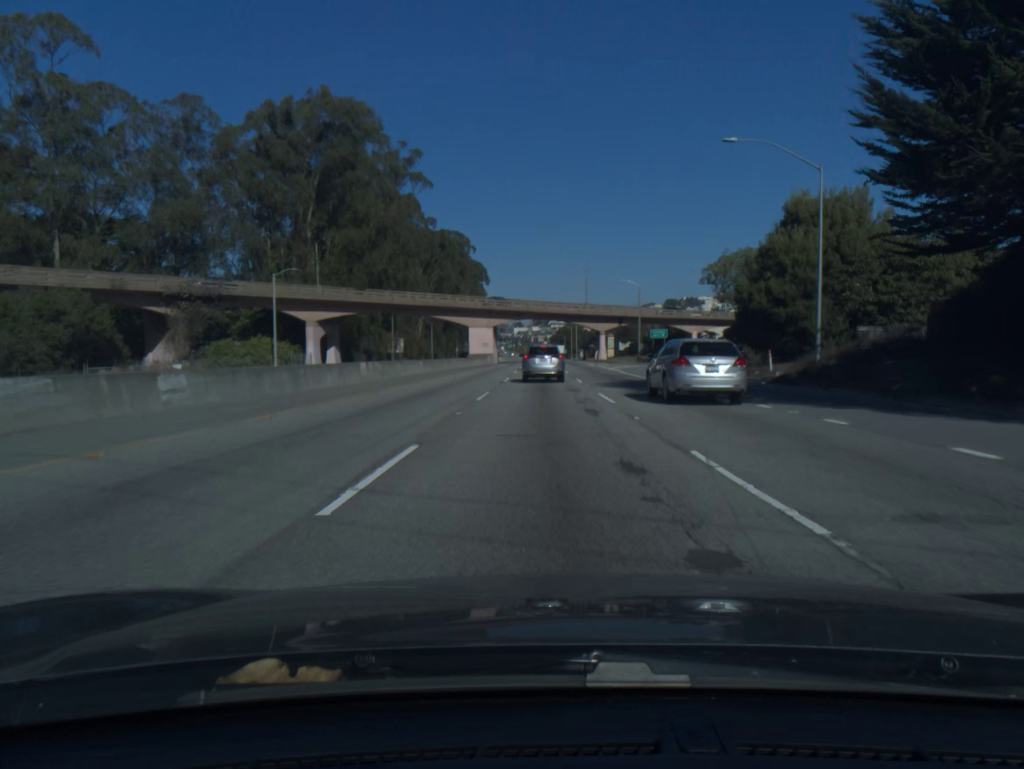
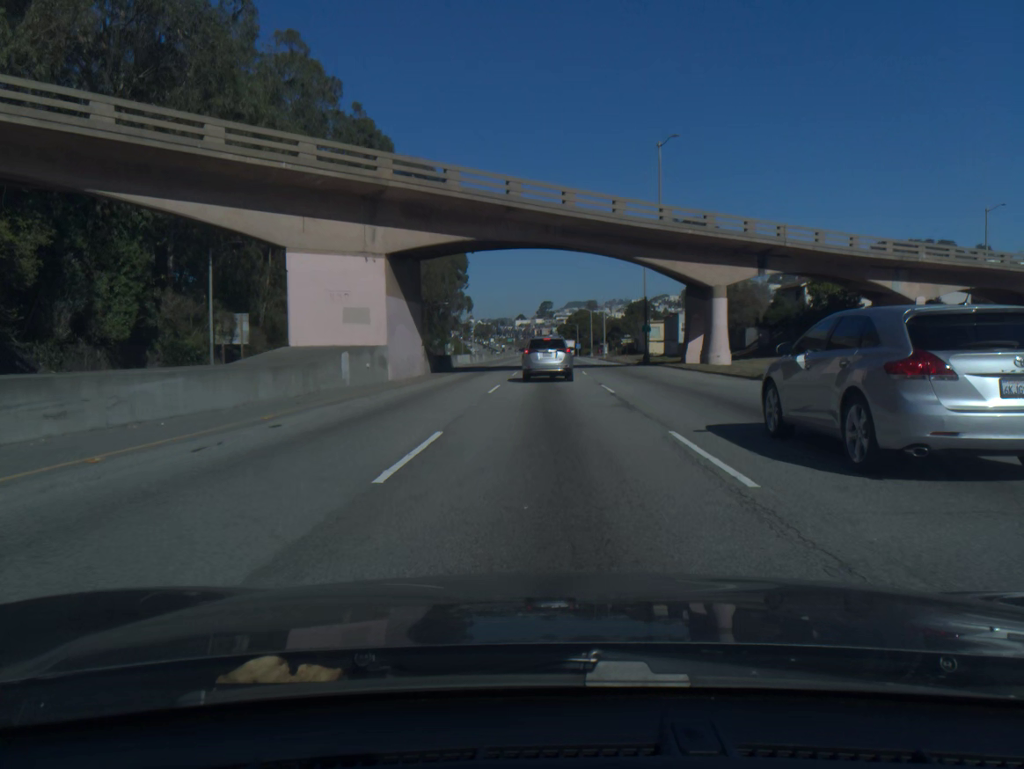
(-0.3, +72.6) m; 0°
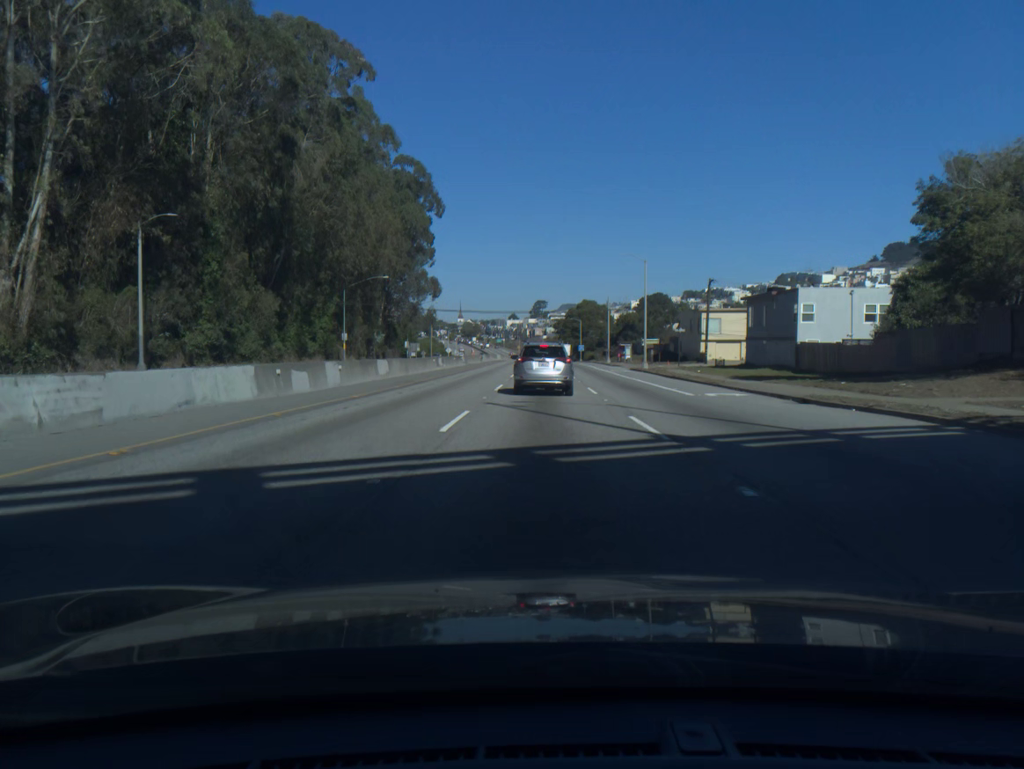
(+0.3, +53.9) m; +1°
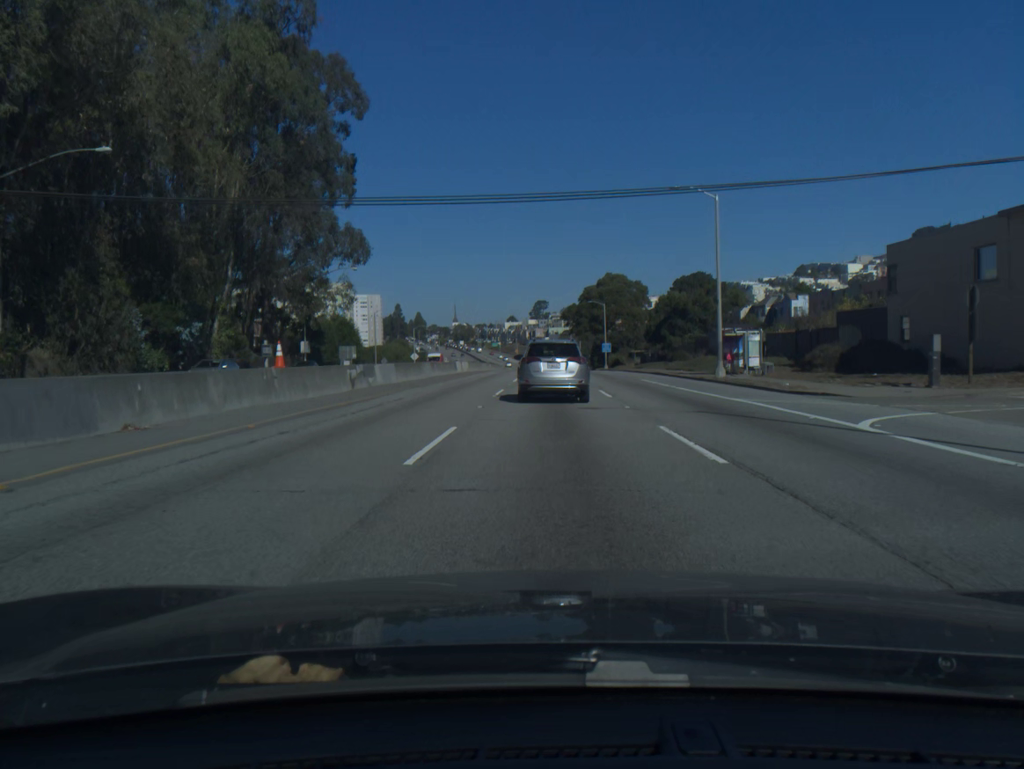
(-0.4, +62.8) m; 0°
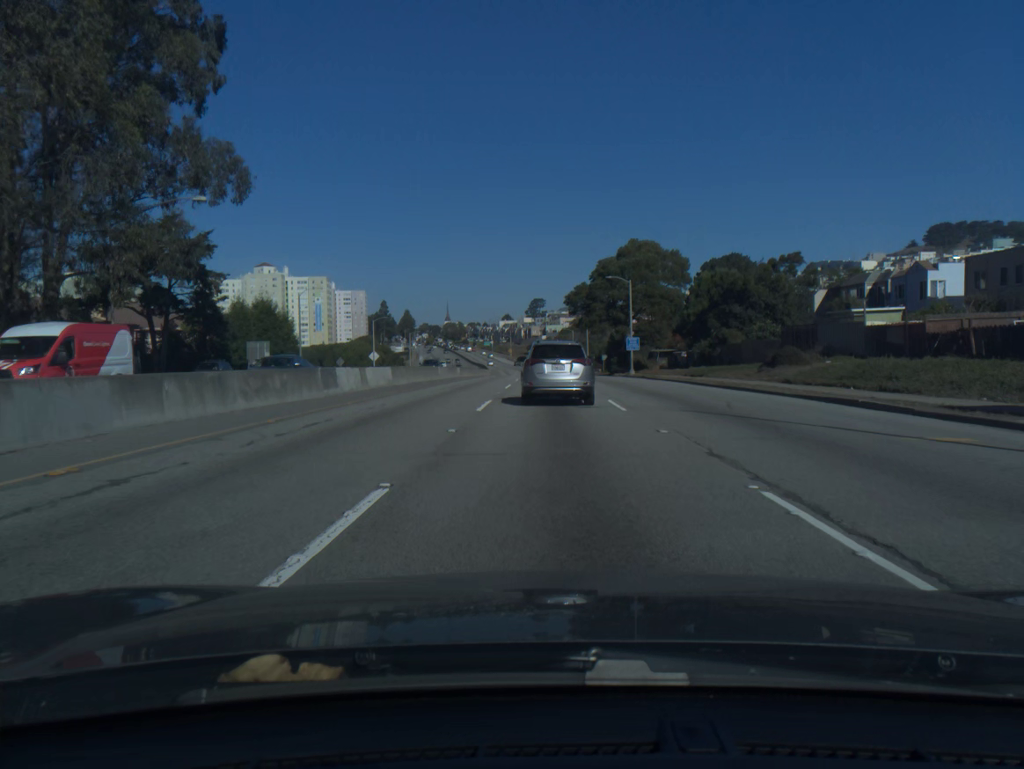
(0.0, +35.2) m; 0°
